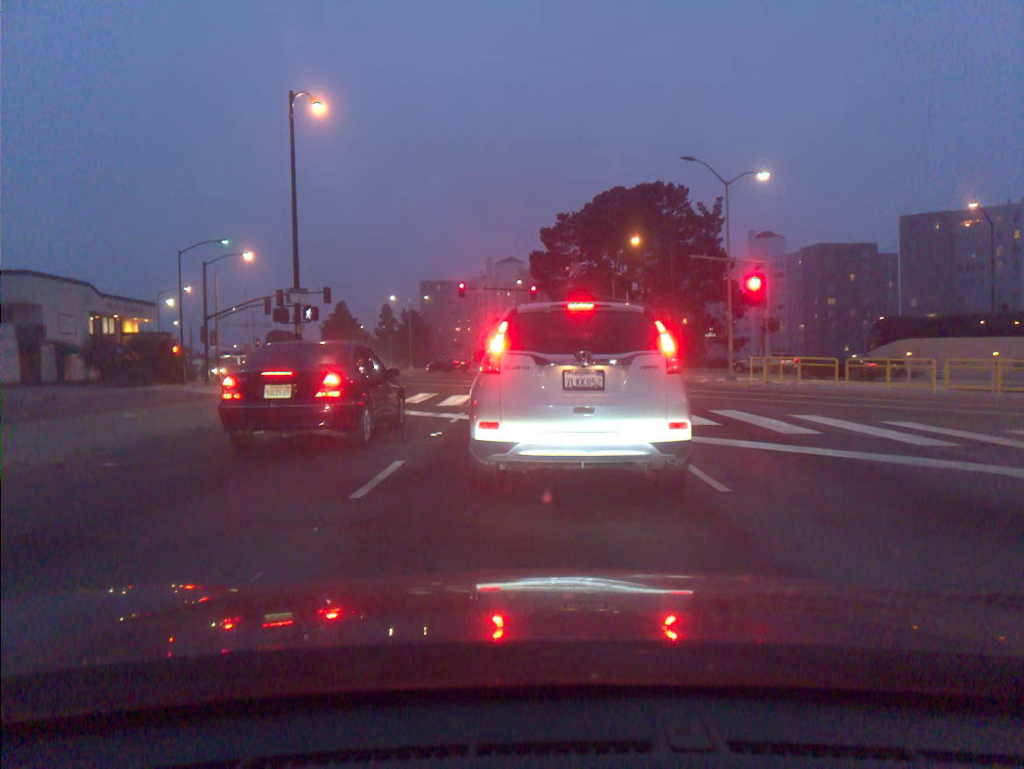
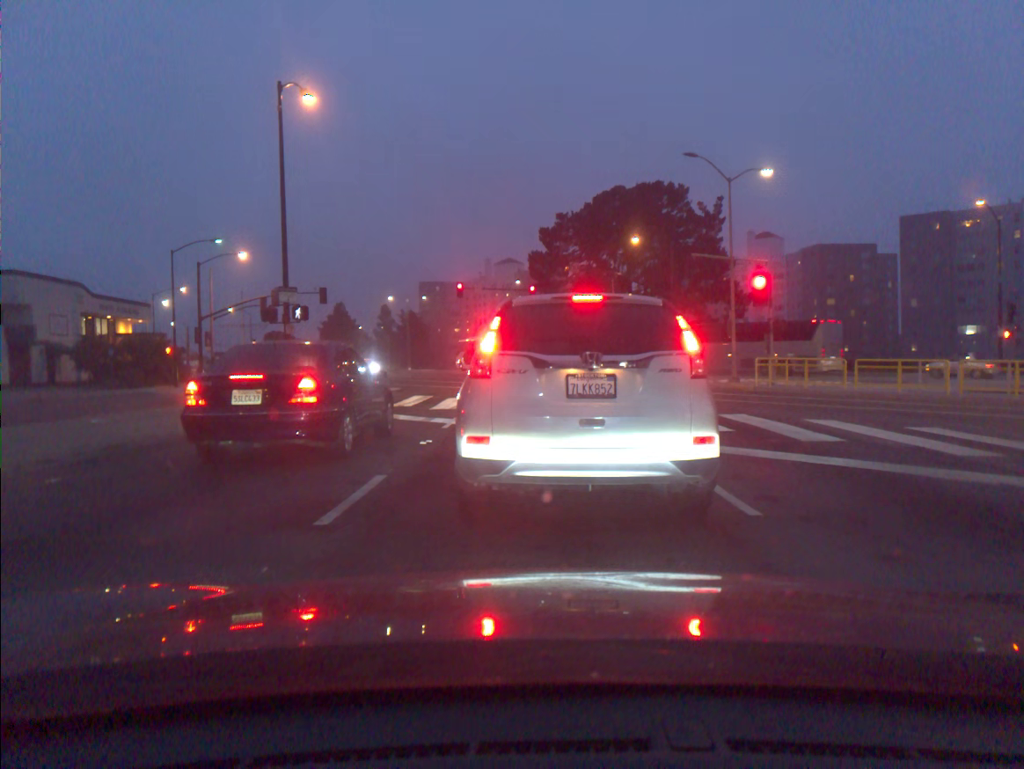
(0.0, +1.1) m; 0°
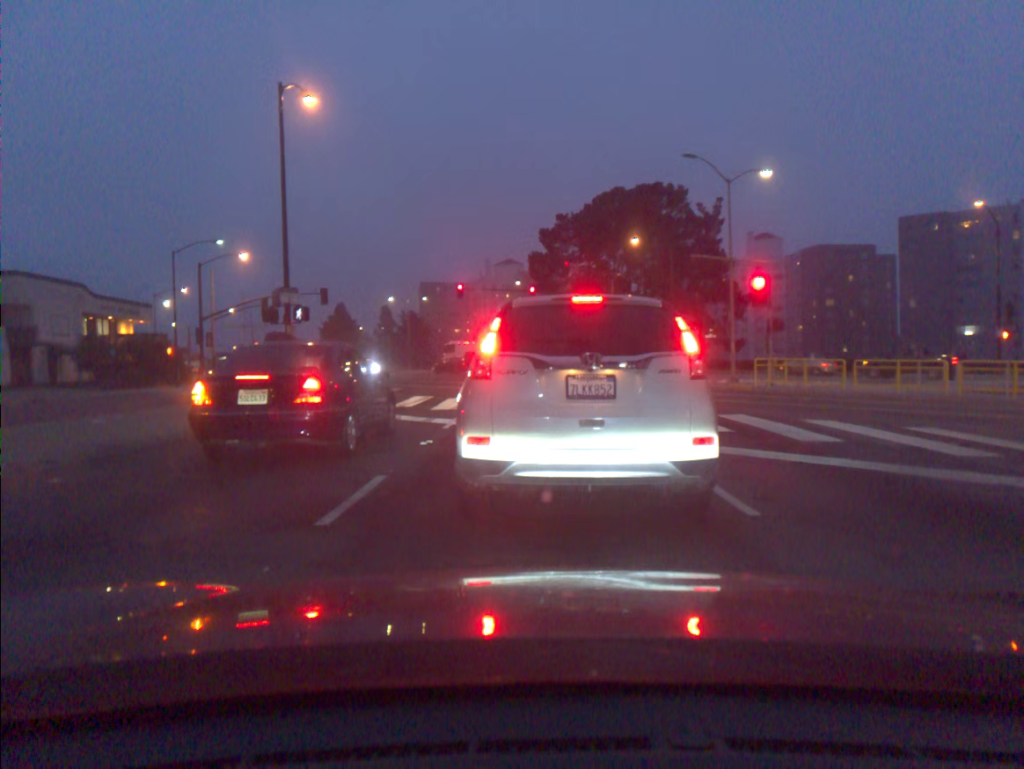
(0.0, 0.0) m; 0°
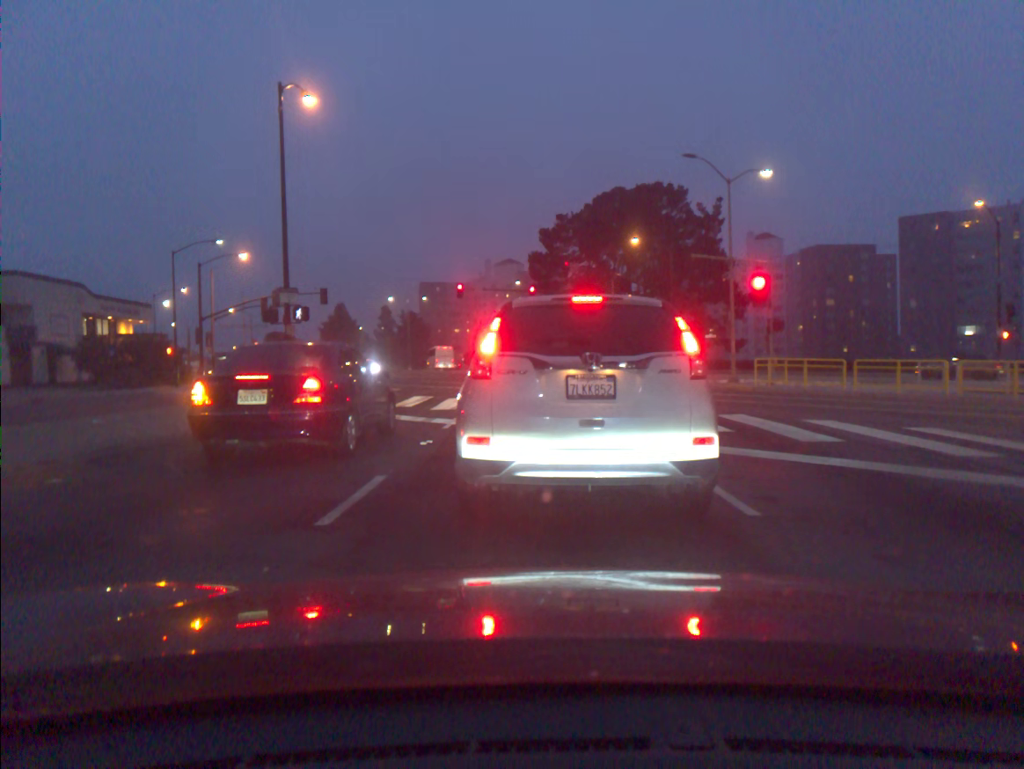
(0.0, 0.0) m; 0°
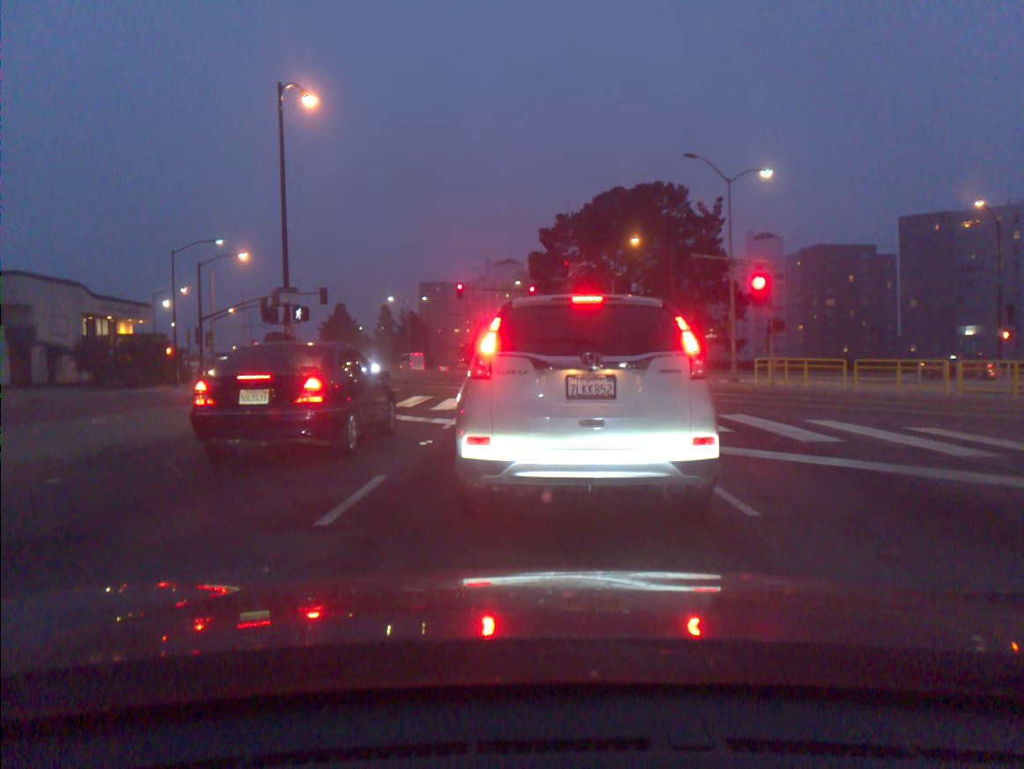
(0.0, 0.0) m; 0°
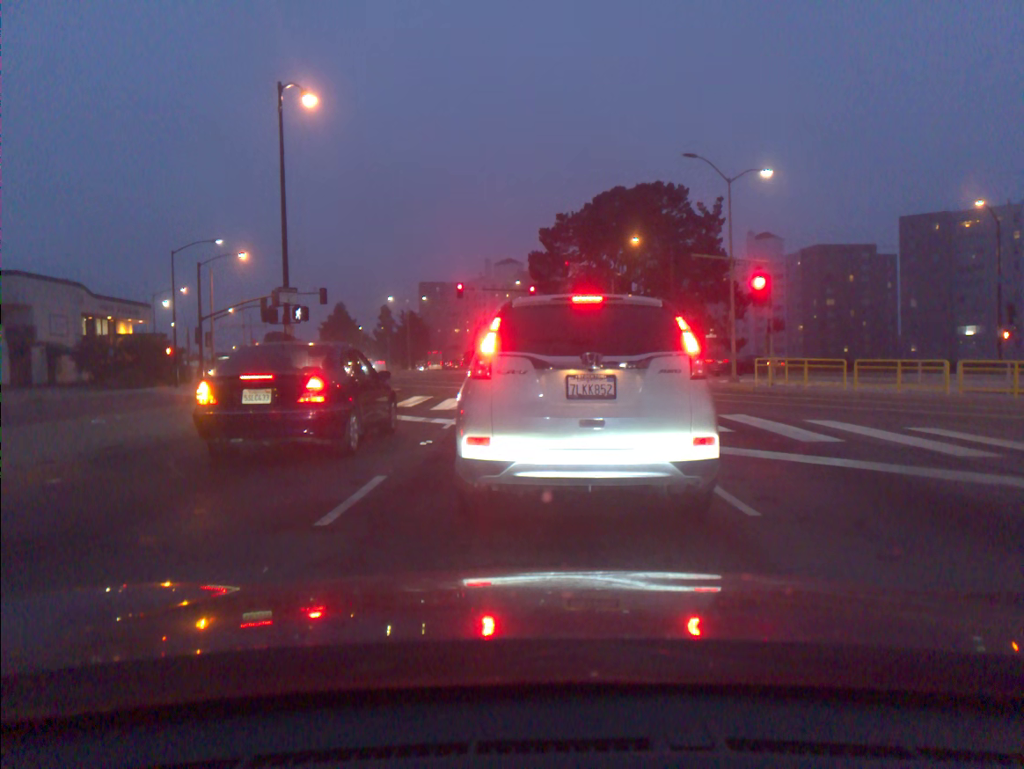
(0.0, 0.0) m; 0°
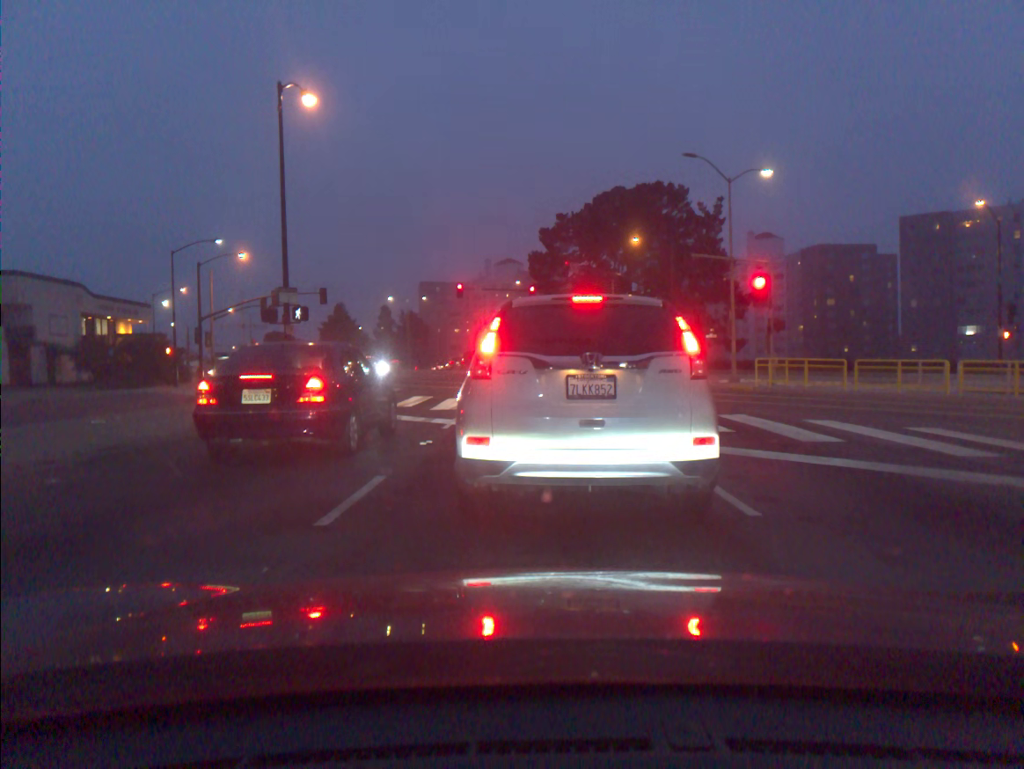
(0.0, 0.0) m; 0°
